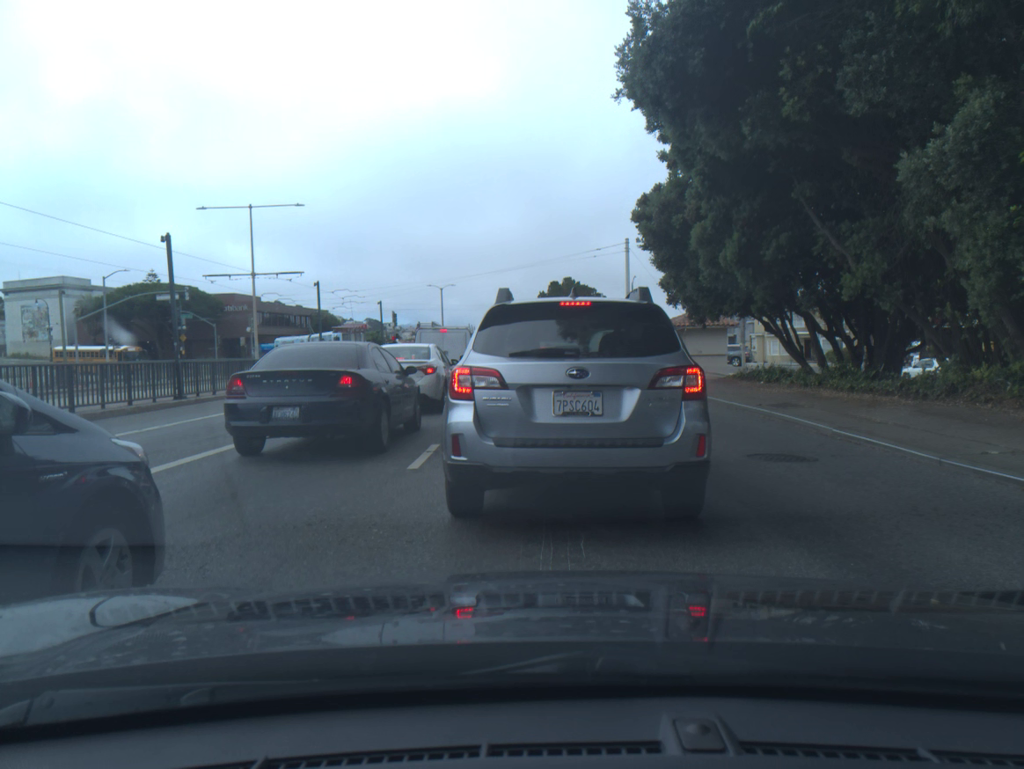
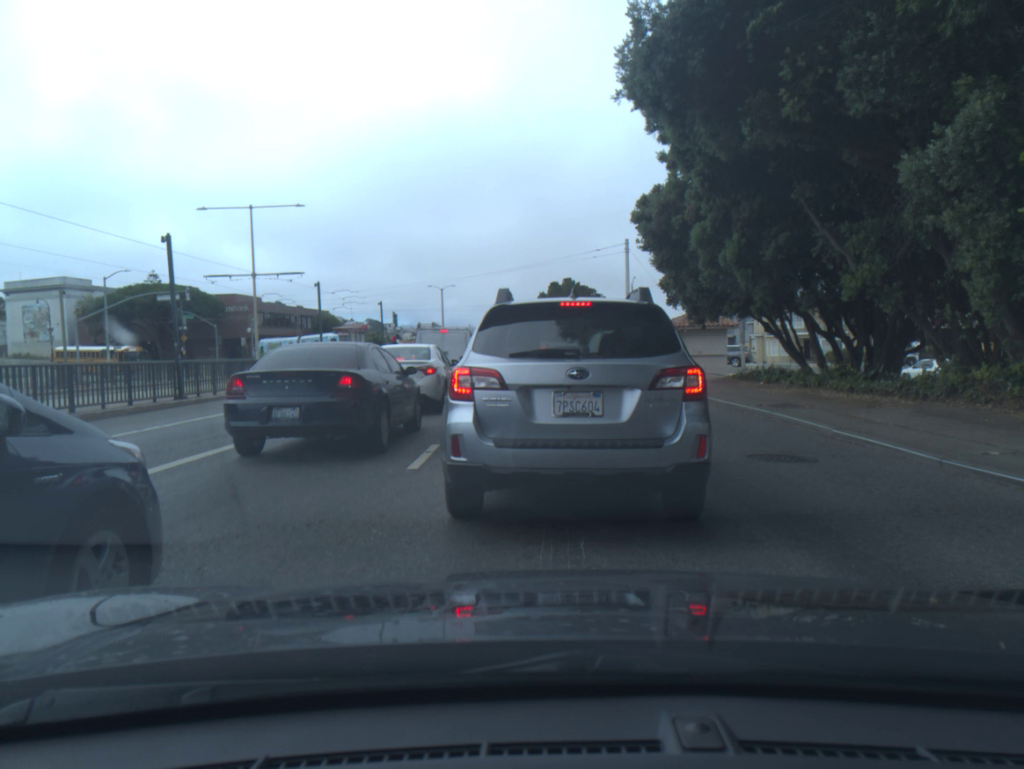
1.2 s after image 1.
(0.0, 0.0) m; 0°
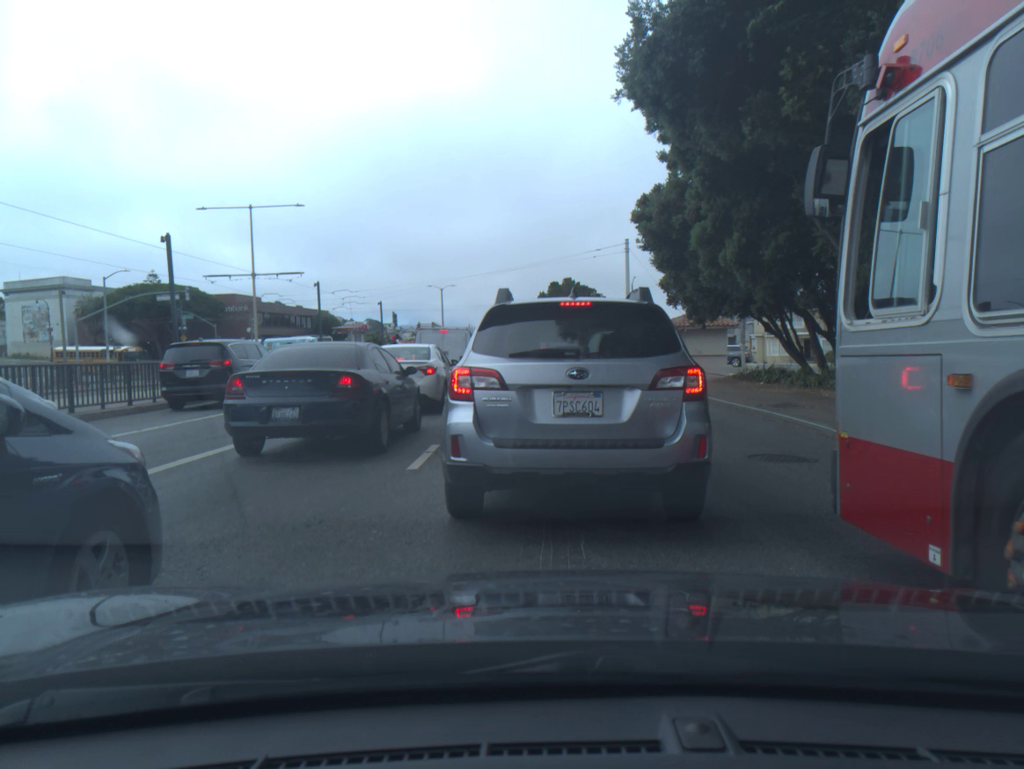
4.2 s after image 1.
(0.0, 0.0) m; 0°
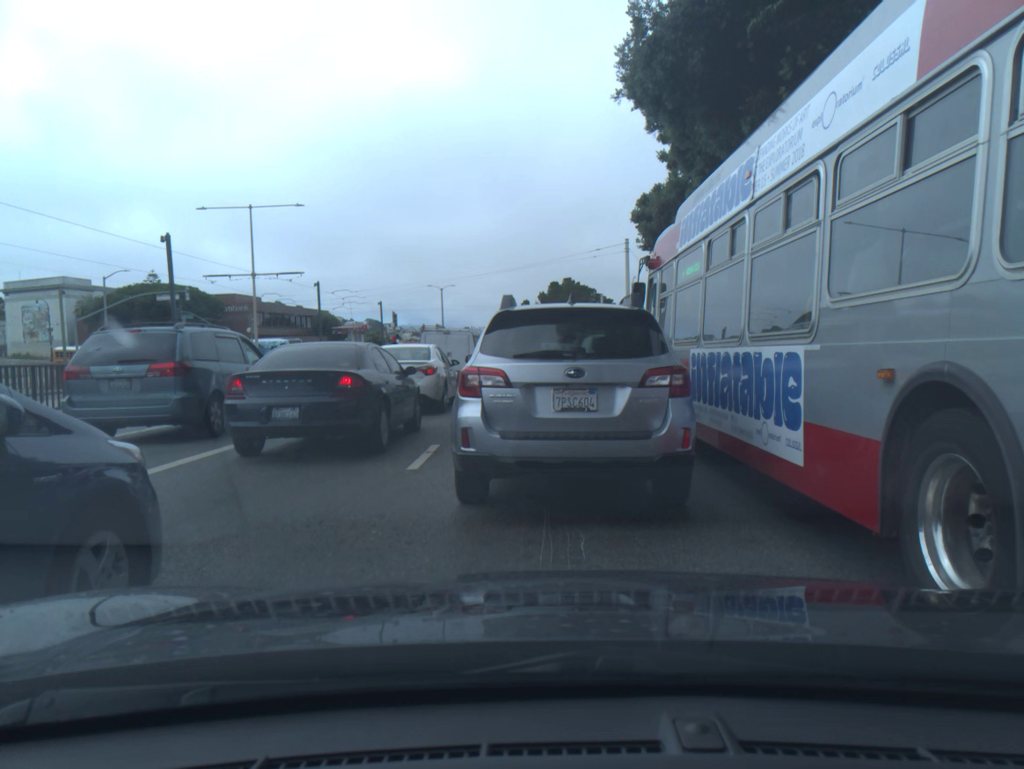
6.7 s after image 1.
(0.0, 0.0) m; 0°
